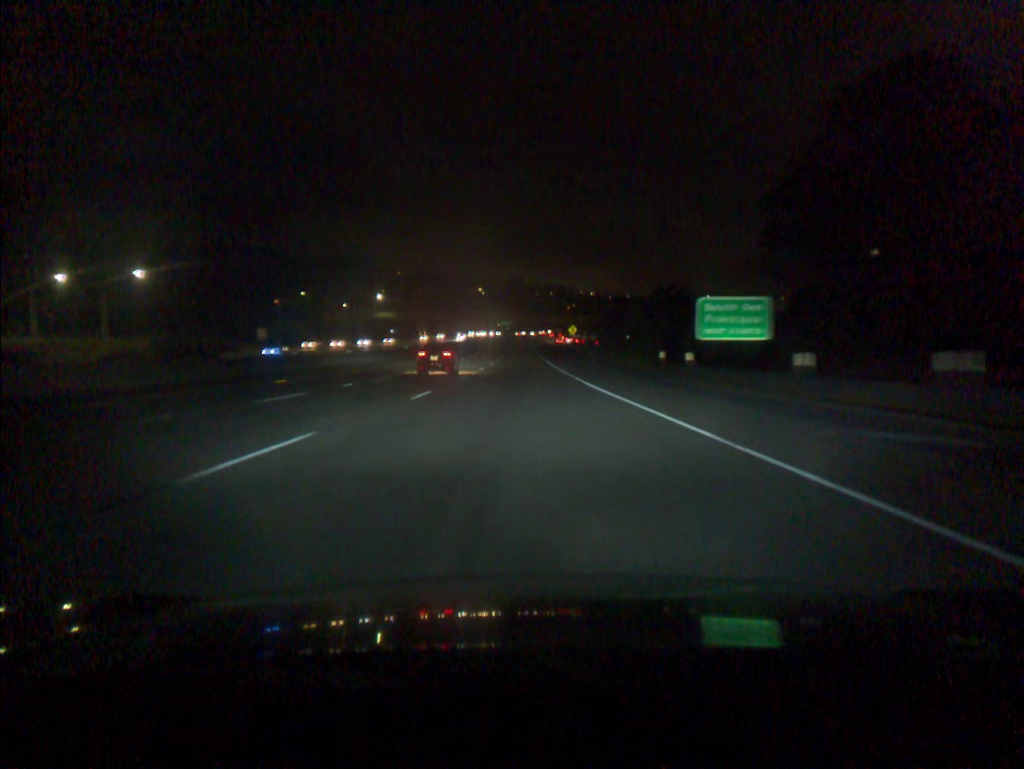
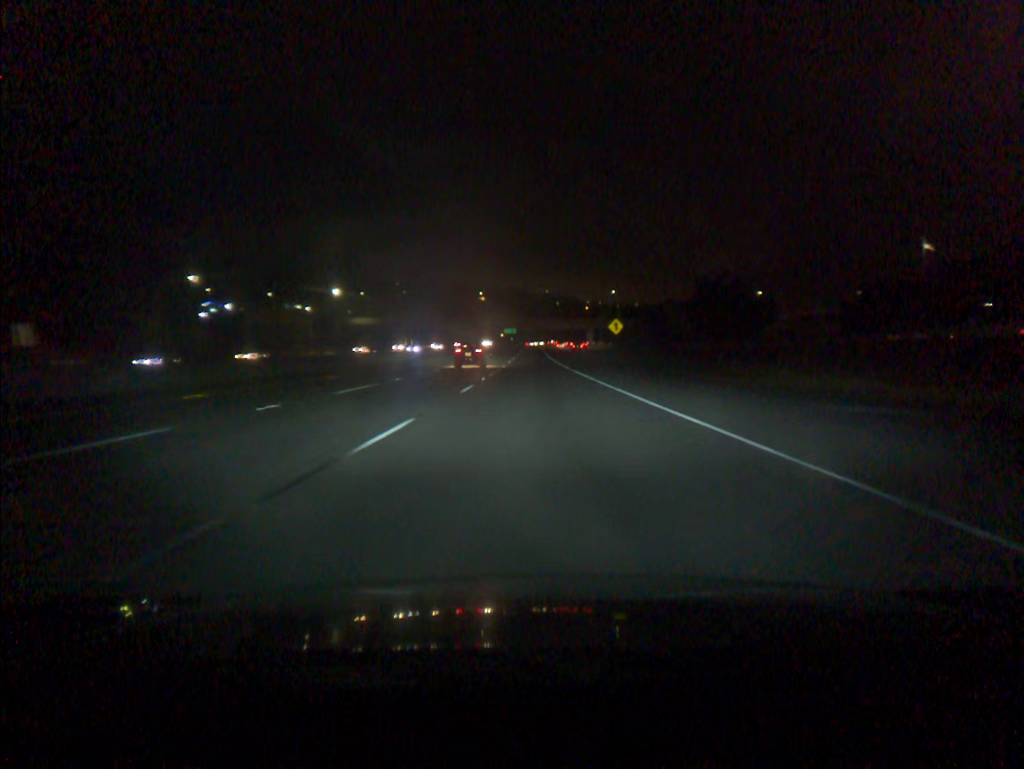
(-0.3, +55.5) m; 0°
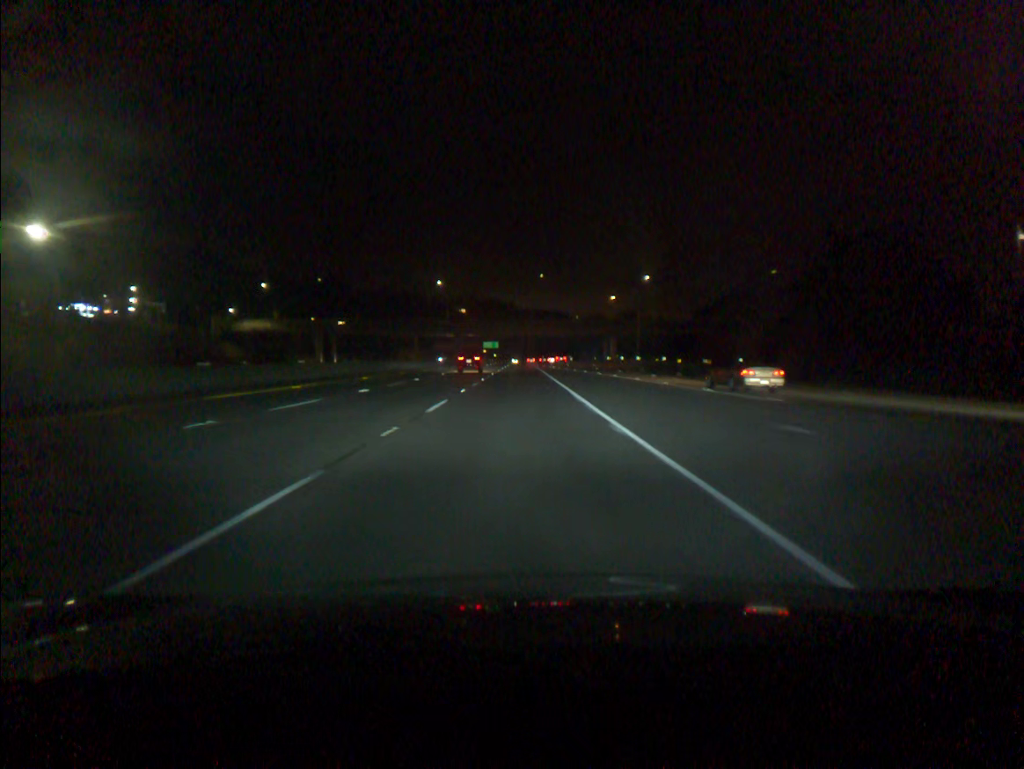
(+1.7, +91.4) m; +1°
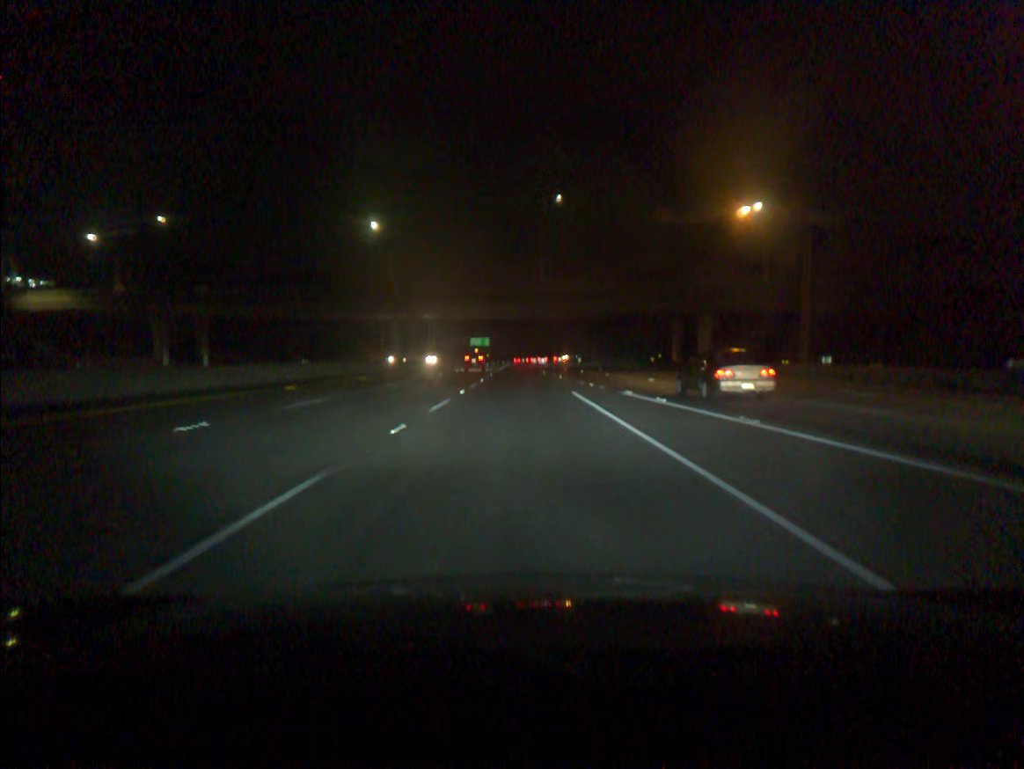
(+0.1, +72.6) m; 0°
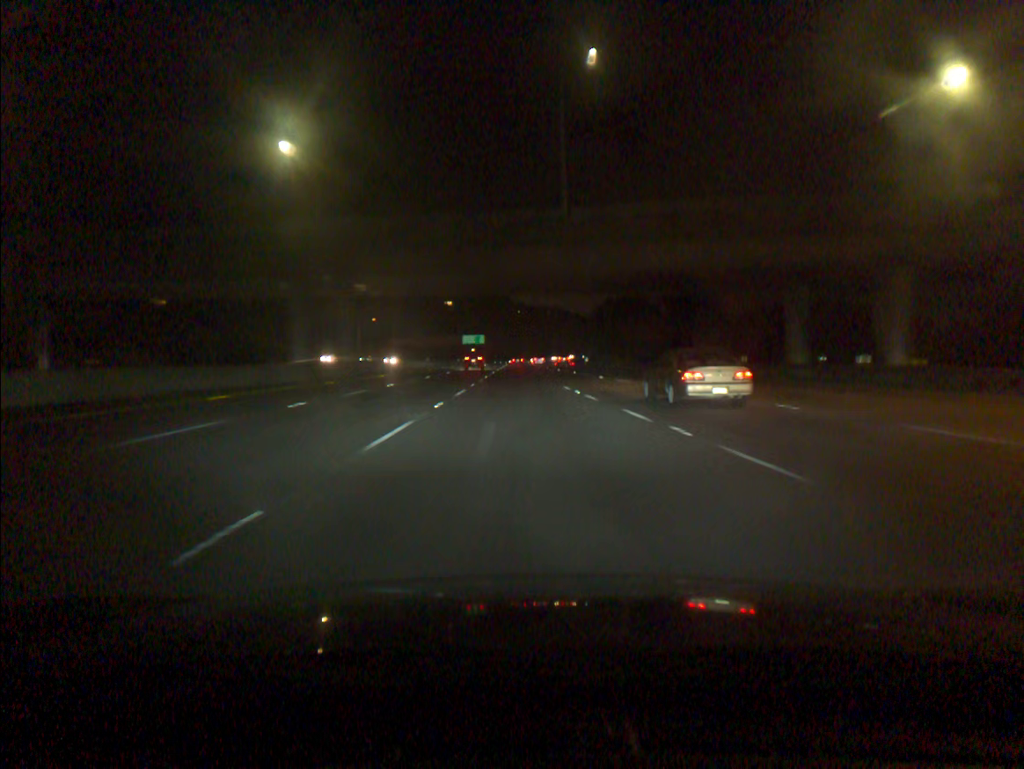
(0.0, +36.3) m; 0°
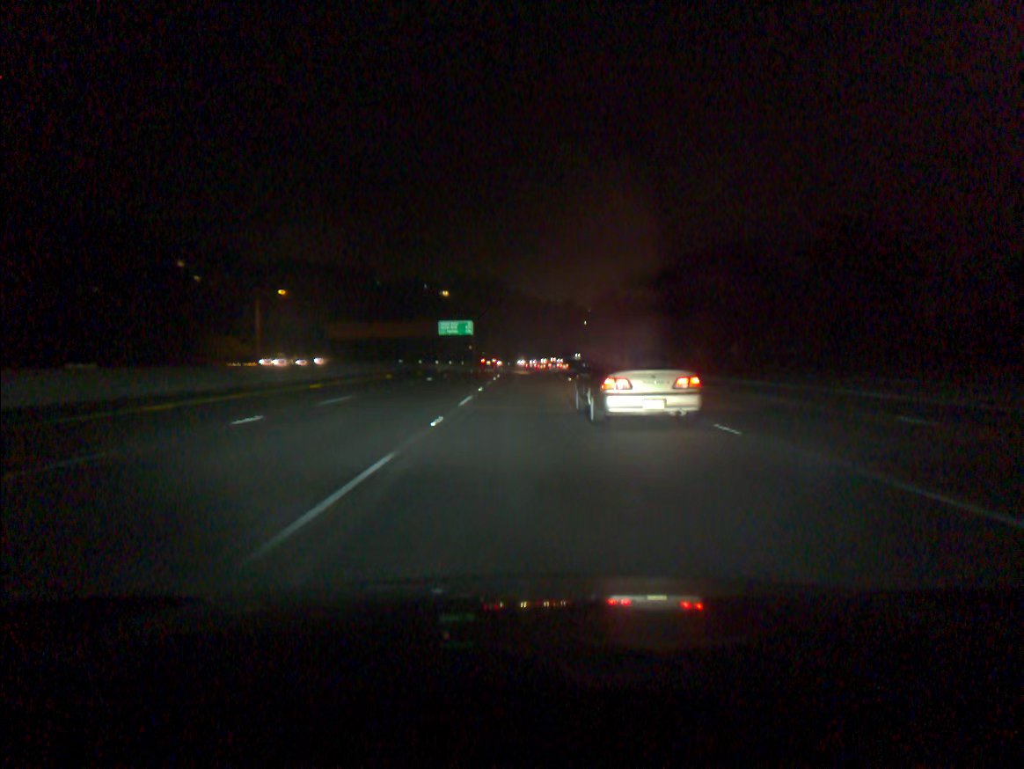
(-0.5, +91.0) m; 0°
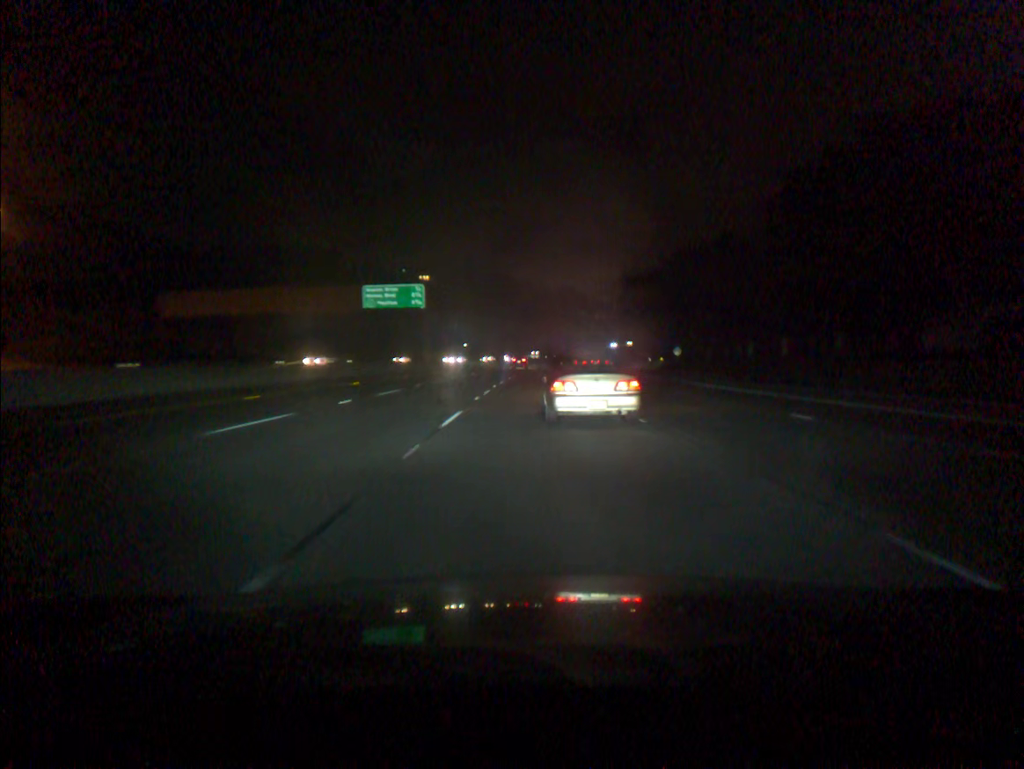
(+0.2, +70.1) m; 0°
